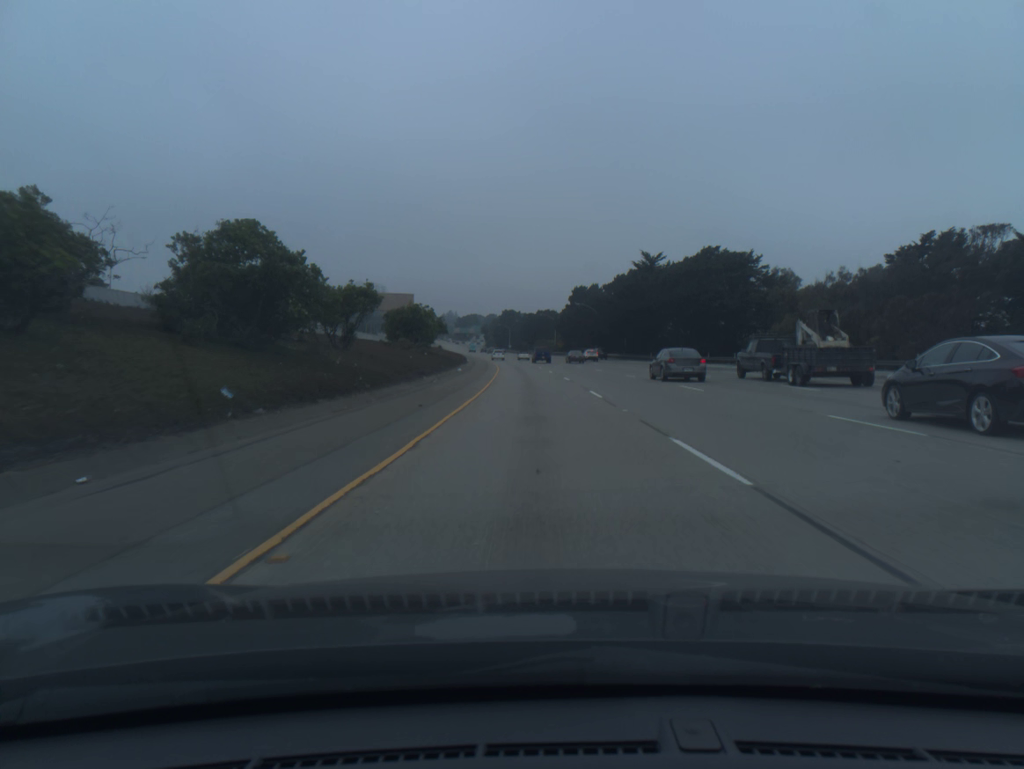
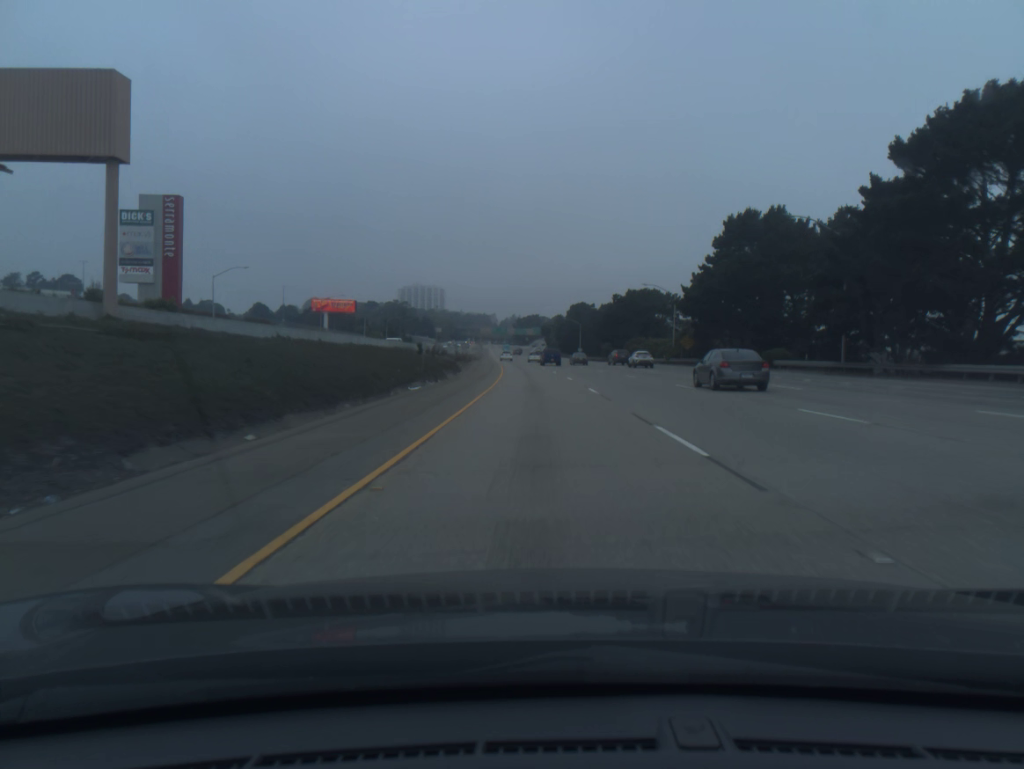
(-4.4, +99.6) m; -5°
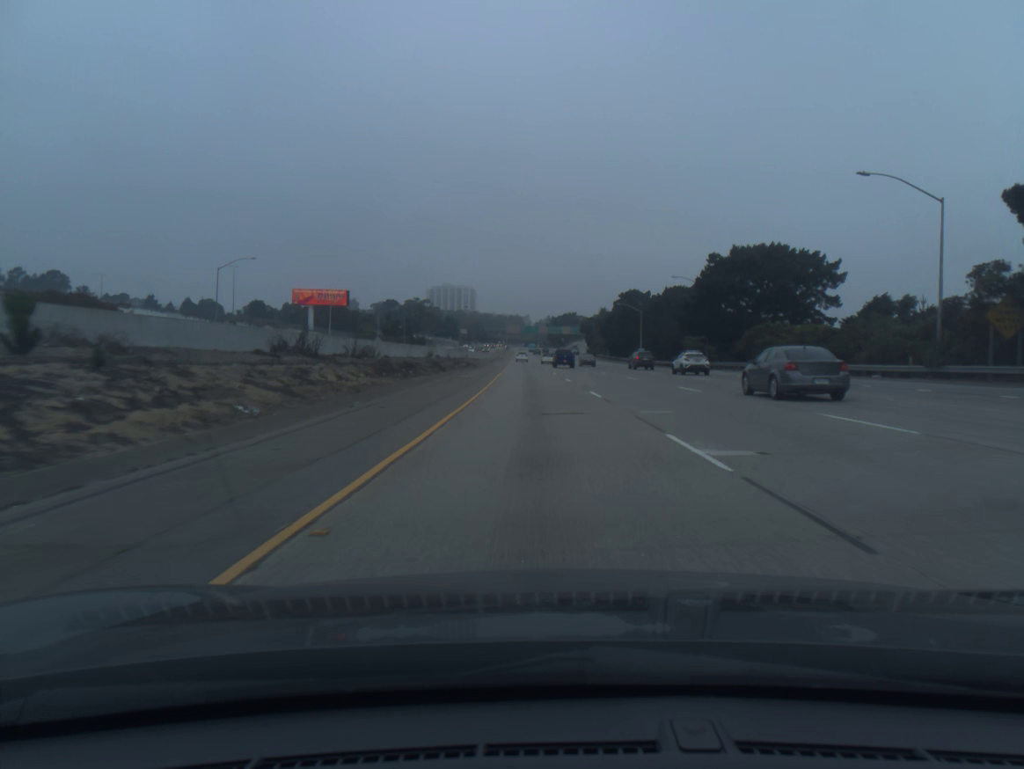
(-1.3, +59.9) m; -3°
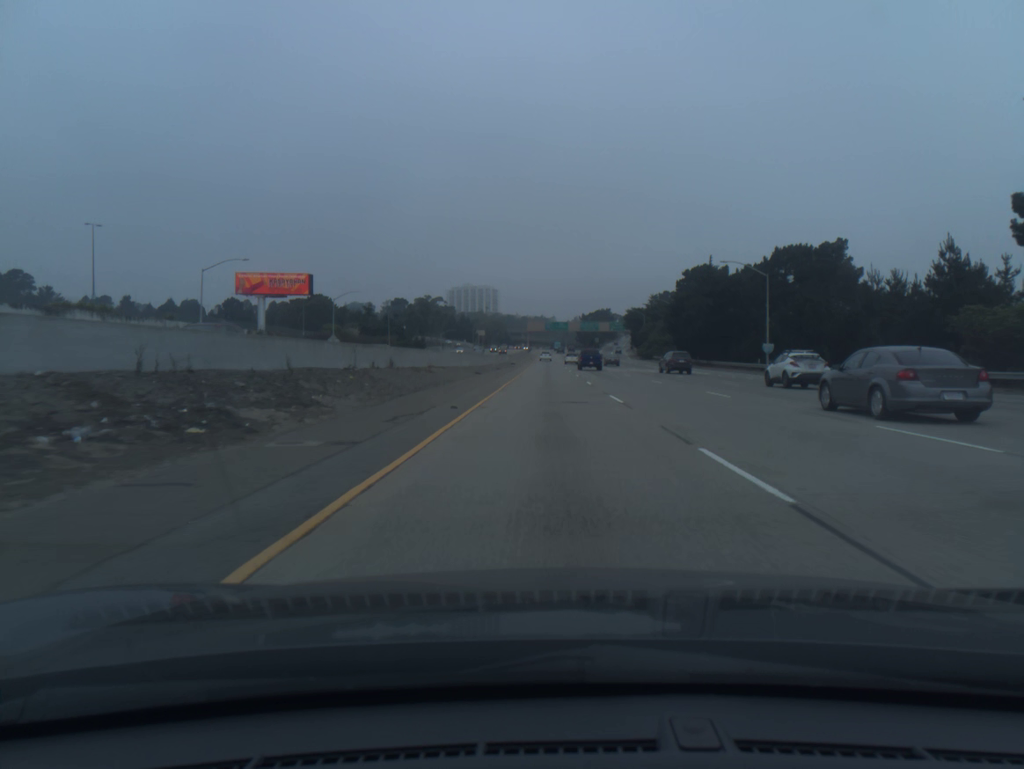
(-1.3, +60.1) m; -2°
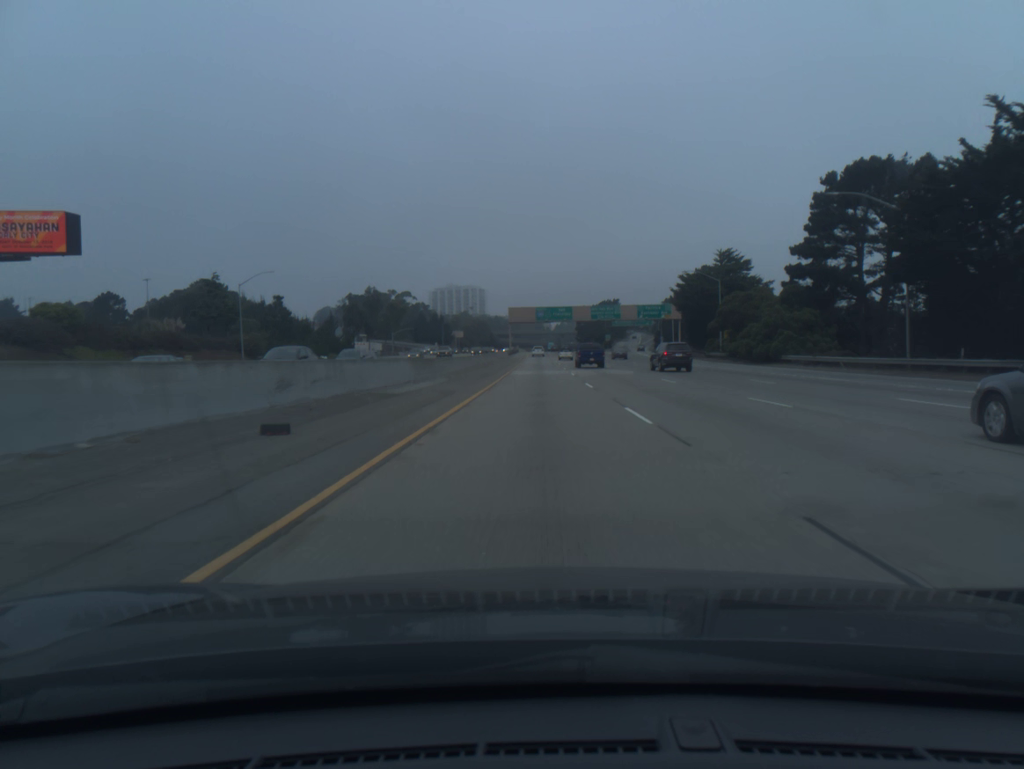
(+0.5, +80.5) m; 0°
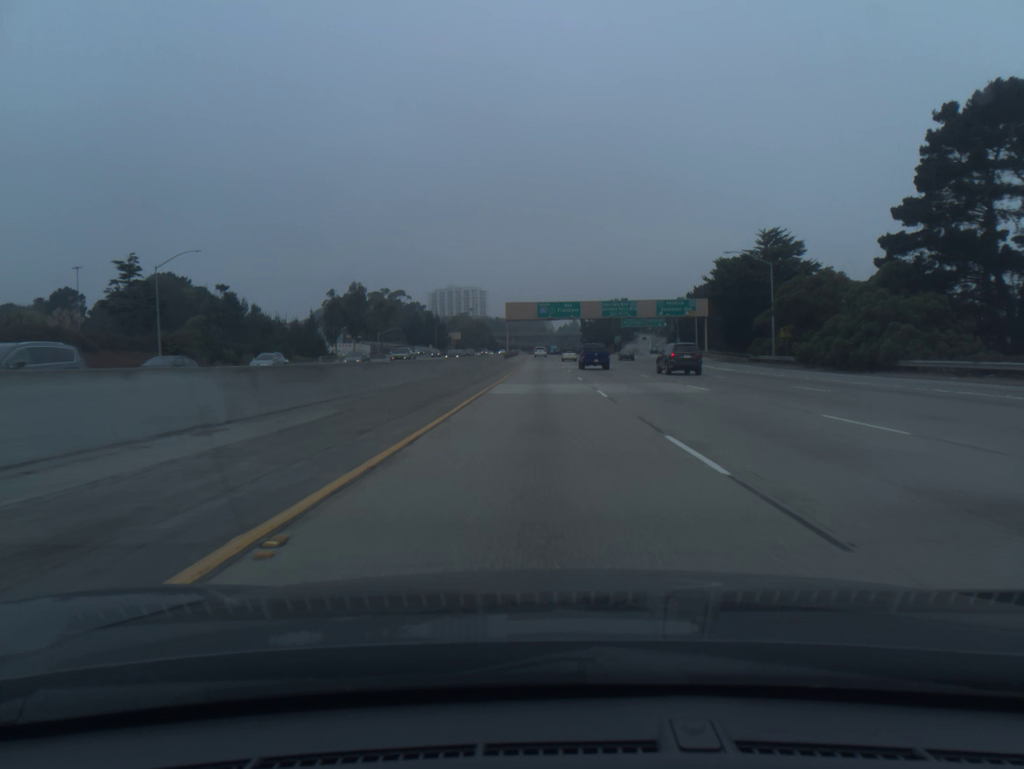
(0.0, +20.1) m; 0°
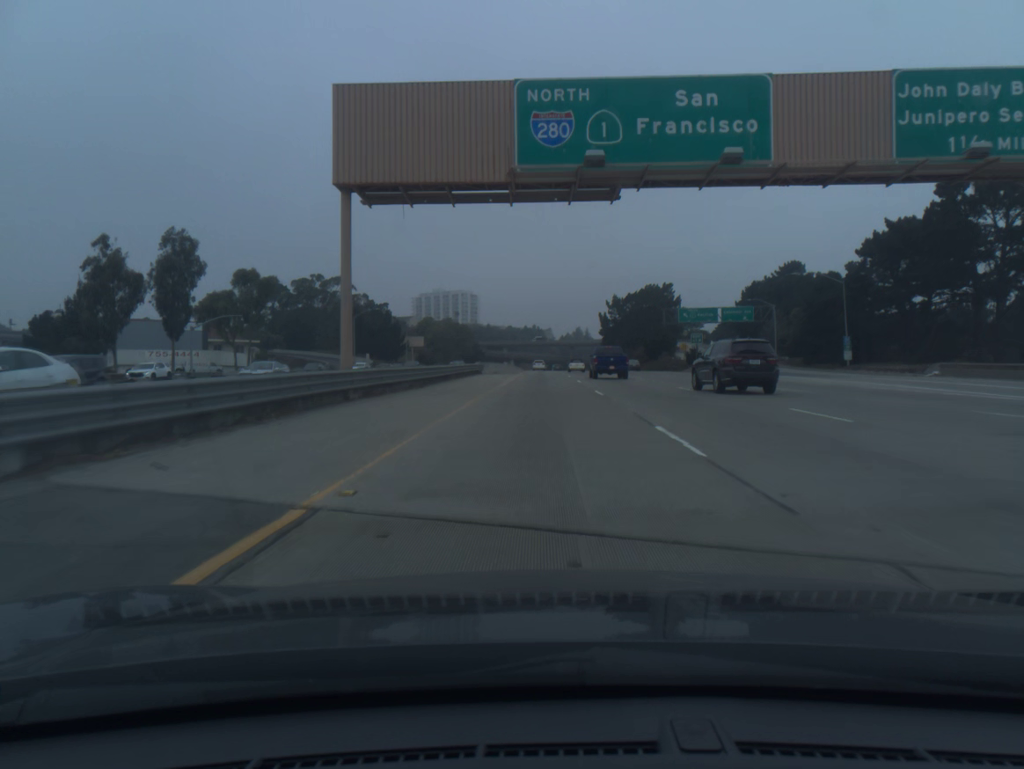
(-0.1, +100.3) m; 0°
